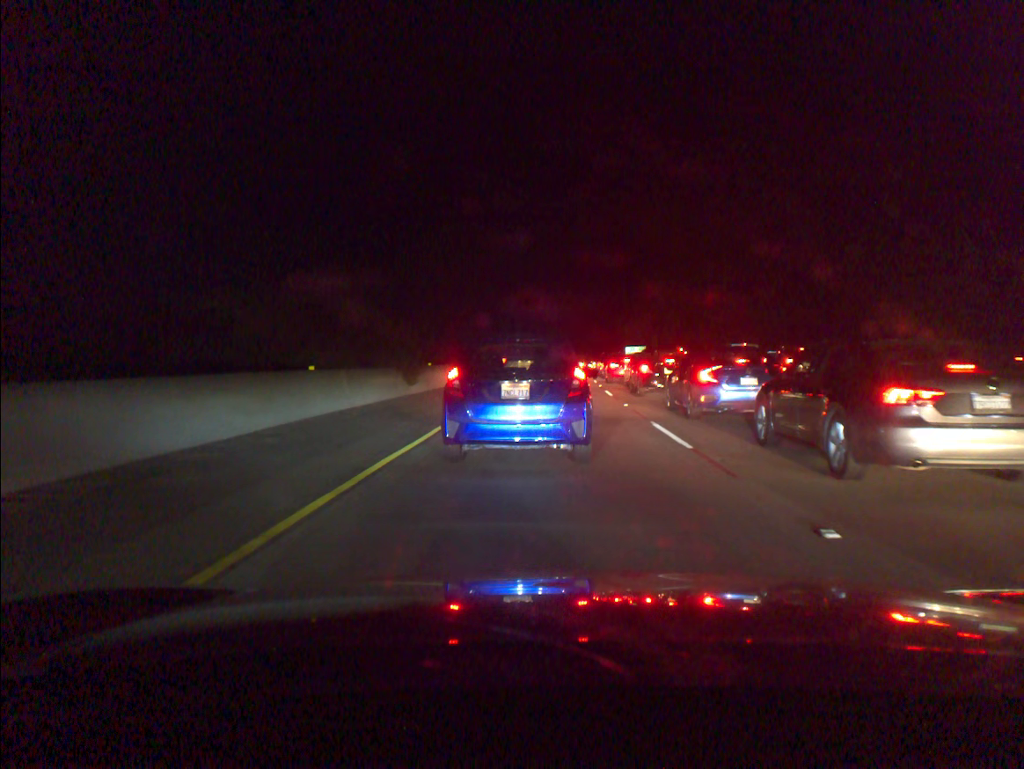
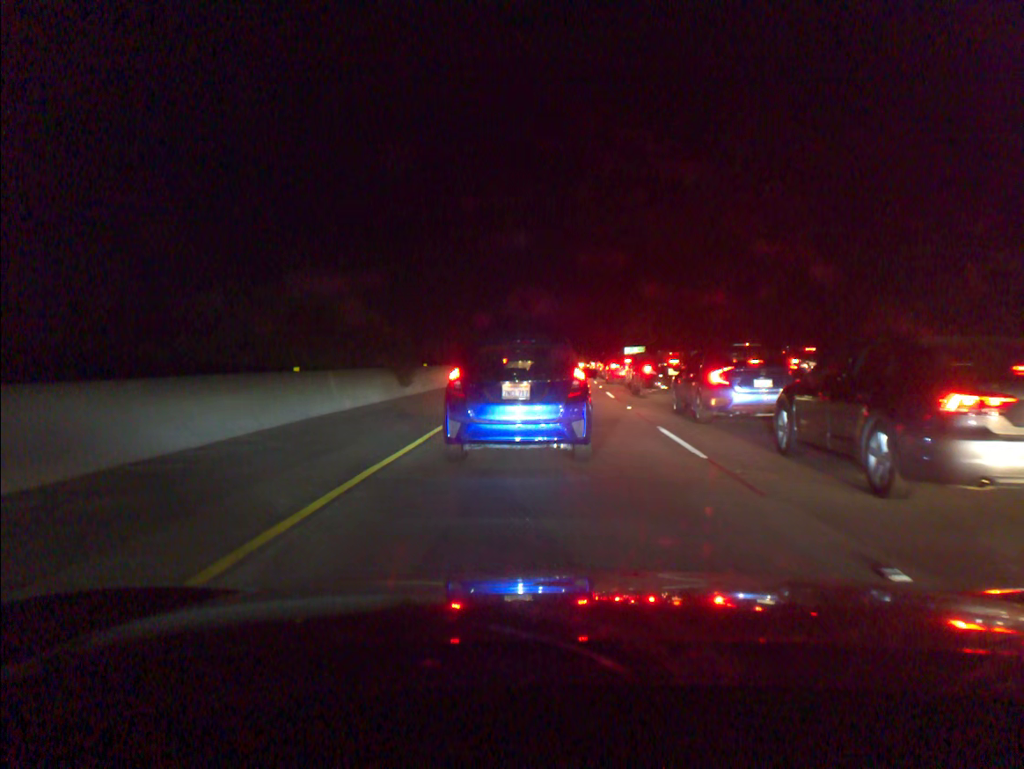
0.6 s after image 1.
(0.0, +1.0) m; 0°
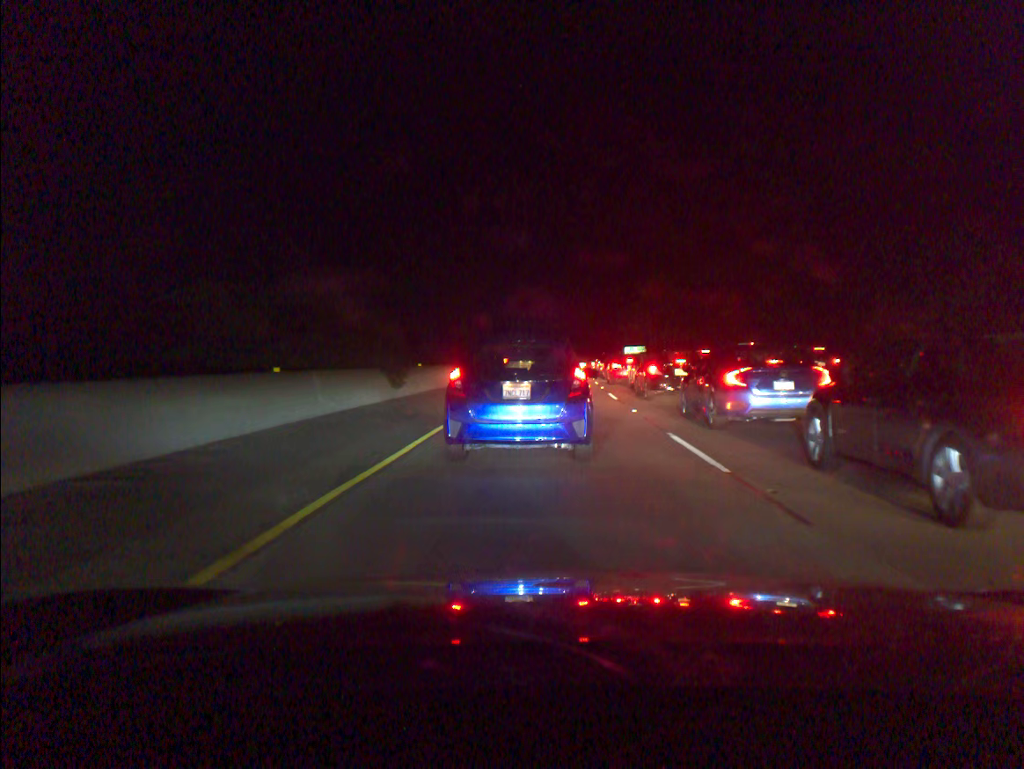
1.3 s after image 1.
(0.0, +1.1) m; 0°
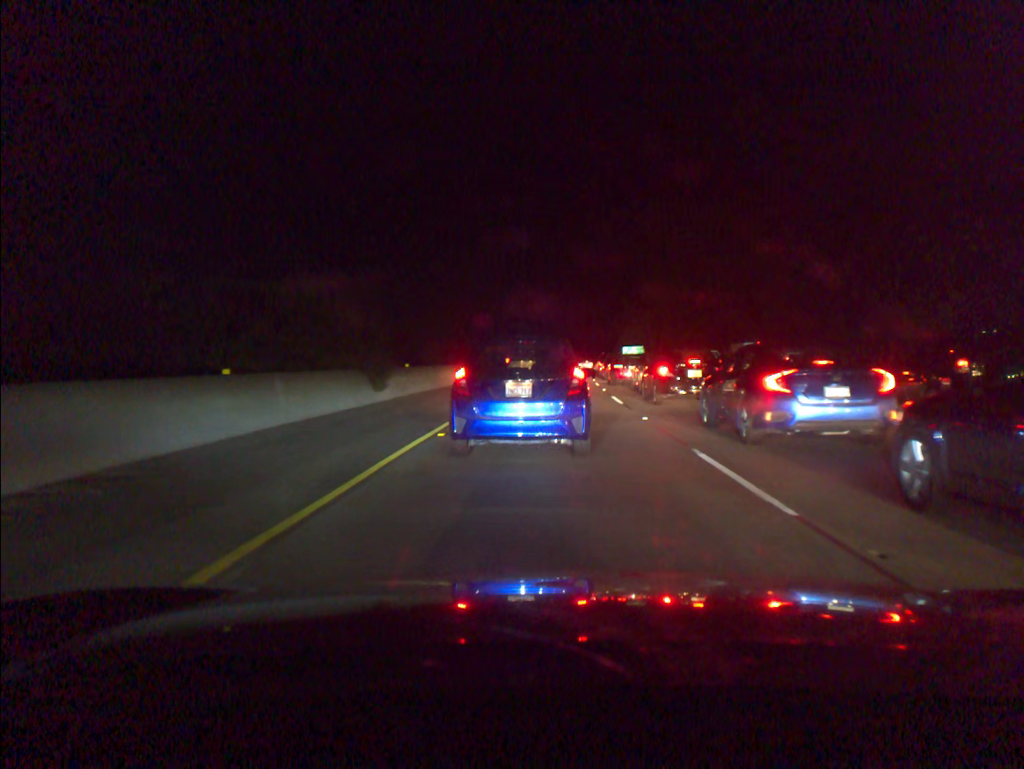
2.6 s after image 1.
(0.0, +2.3) m; 0°
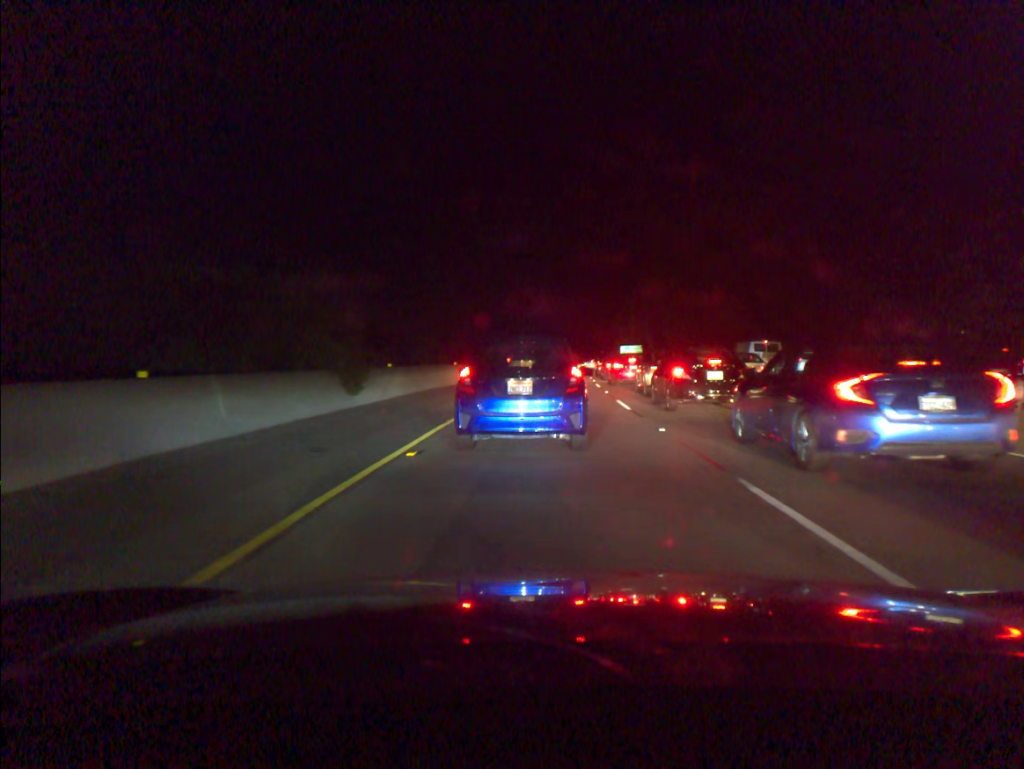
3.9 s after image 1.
(0.0, +2.5) m; 0°
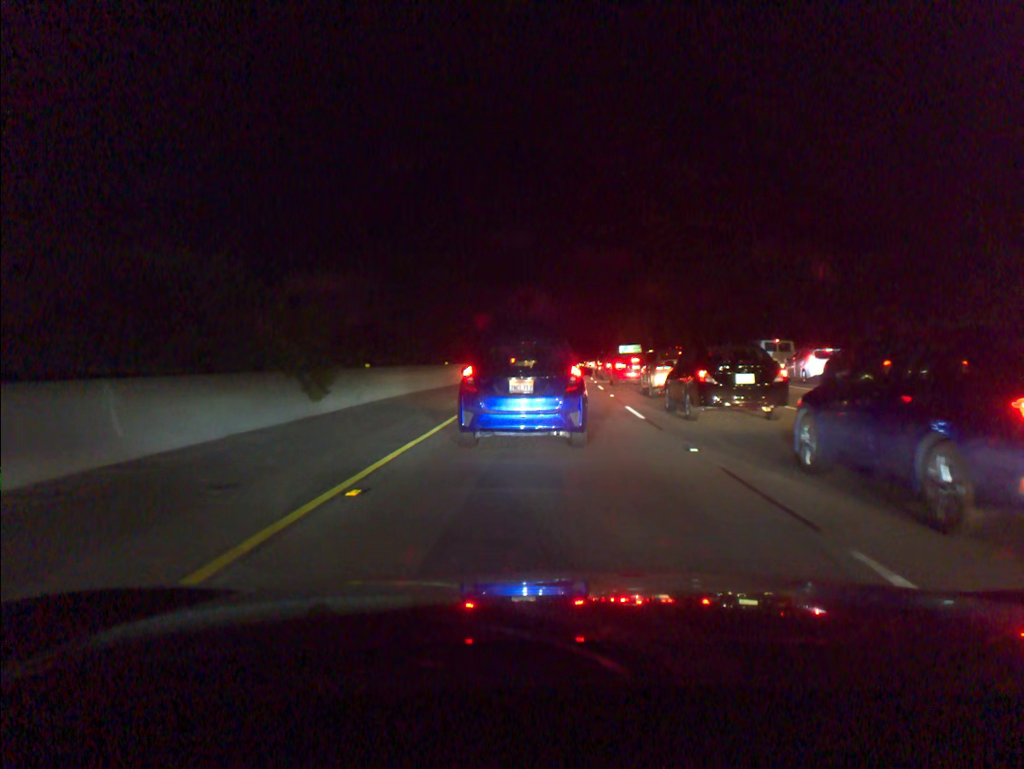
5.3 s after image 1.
(0.0, +2.9) m; 0°
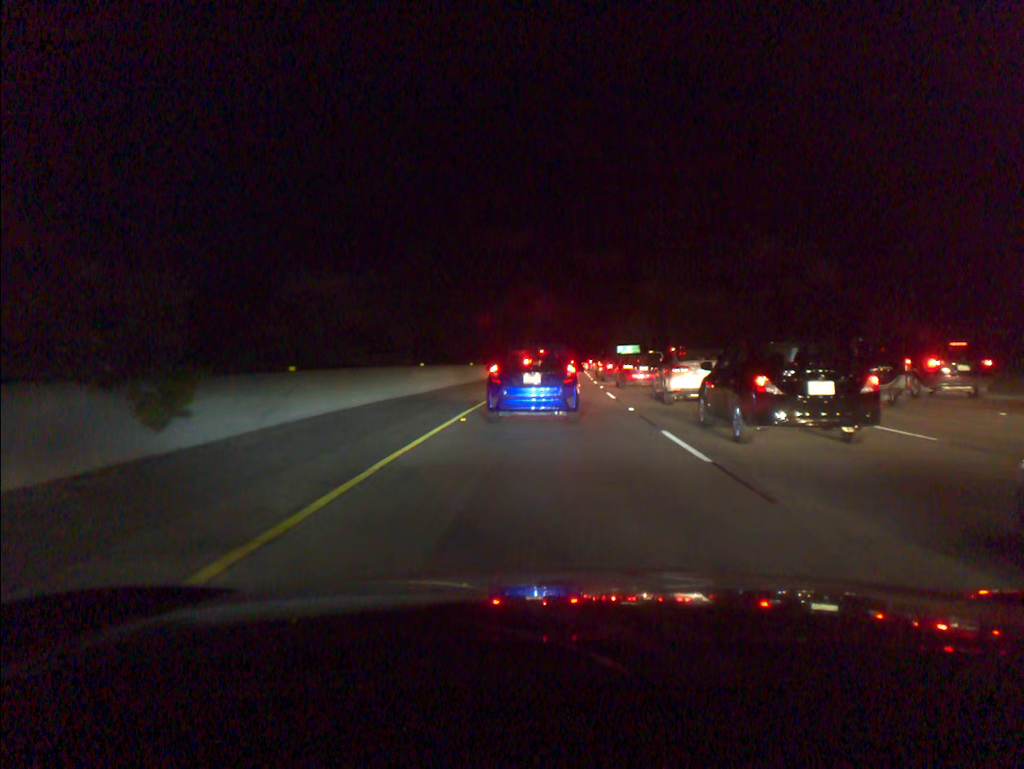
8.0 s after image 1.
(0.0, +6.3) m; 0°
